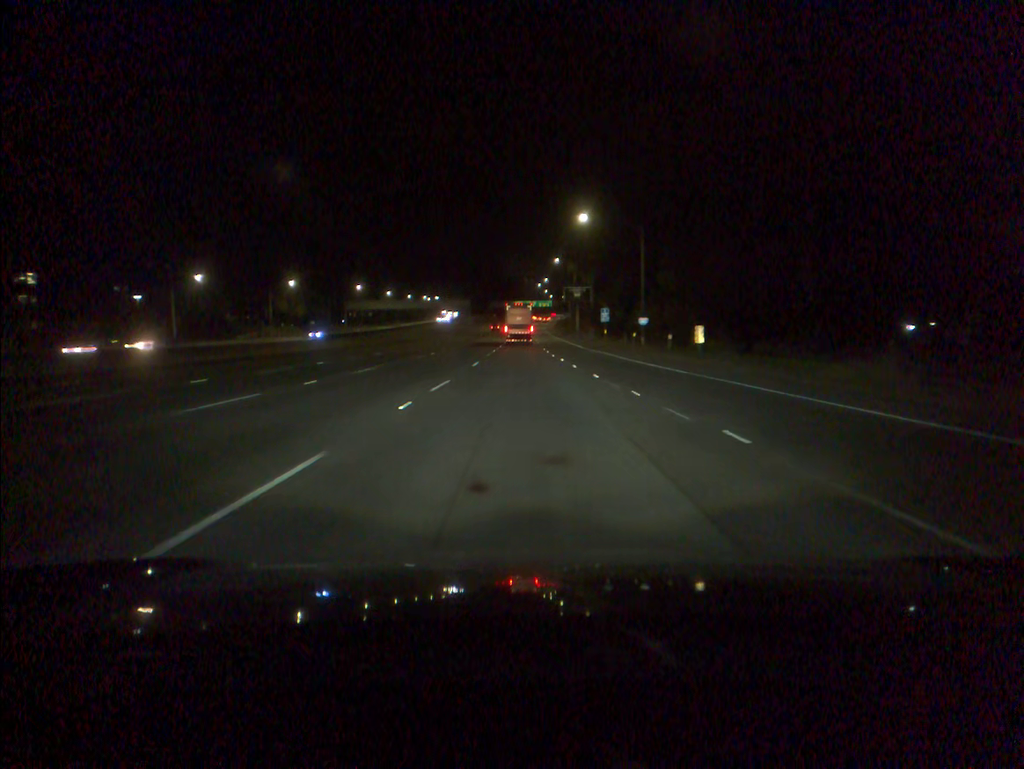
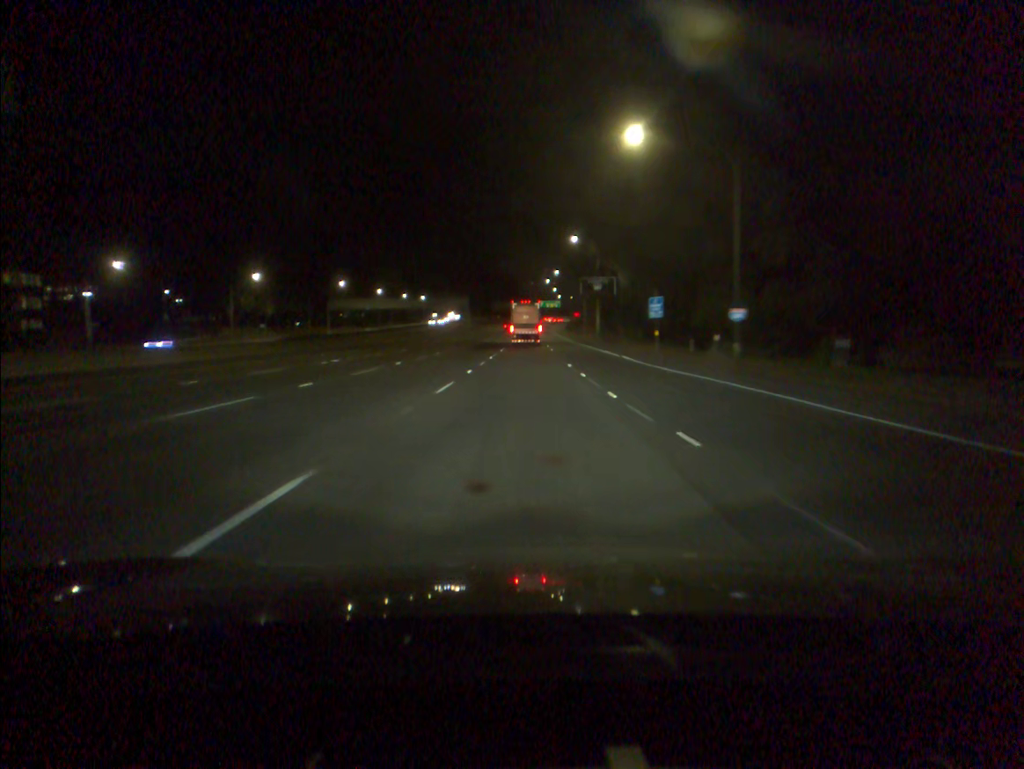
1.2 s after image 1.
(-0.1, +30.5) m; 0°
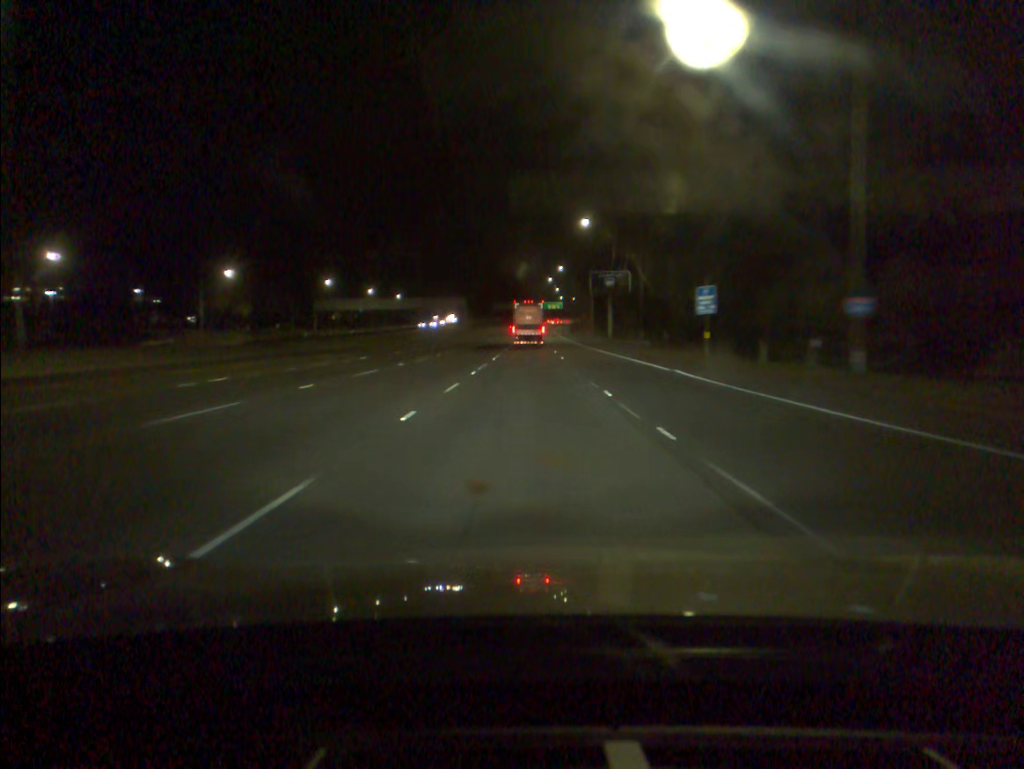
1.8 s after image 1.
(0.0, +15.0) m; 0°
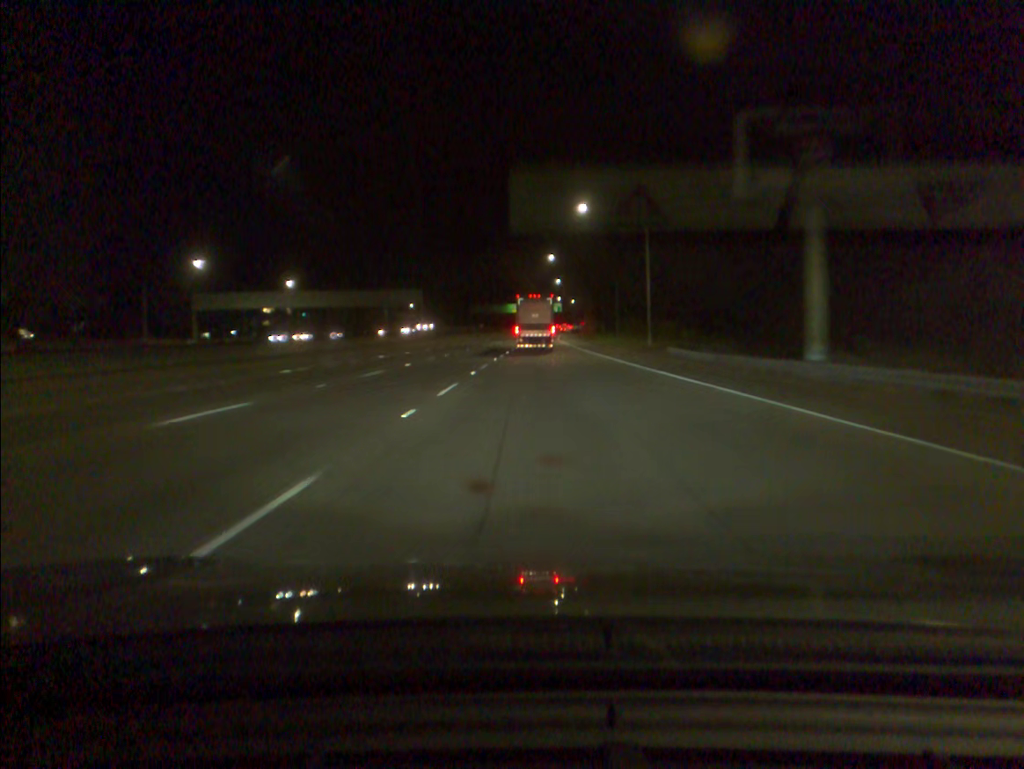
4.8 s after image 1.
(+0.7, +72.2) m; +1°
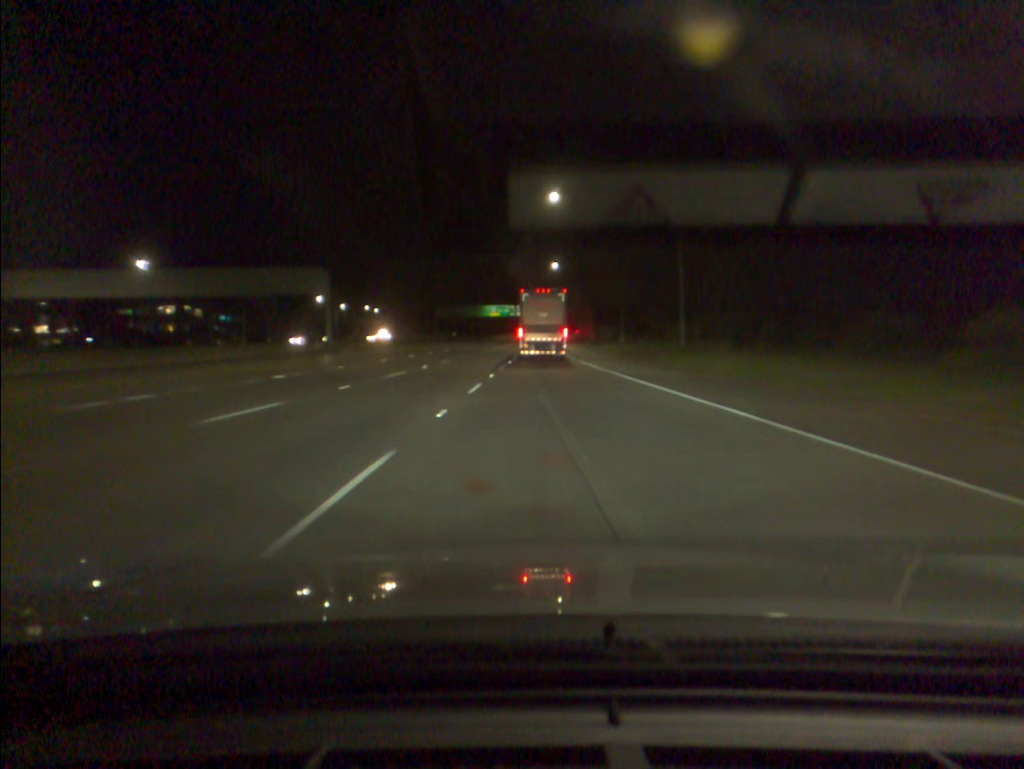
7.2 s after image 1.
(+0.5, +57.3) m; +1°
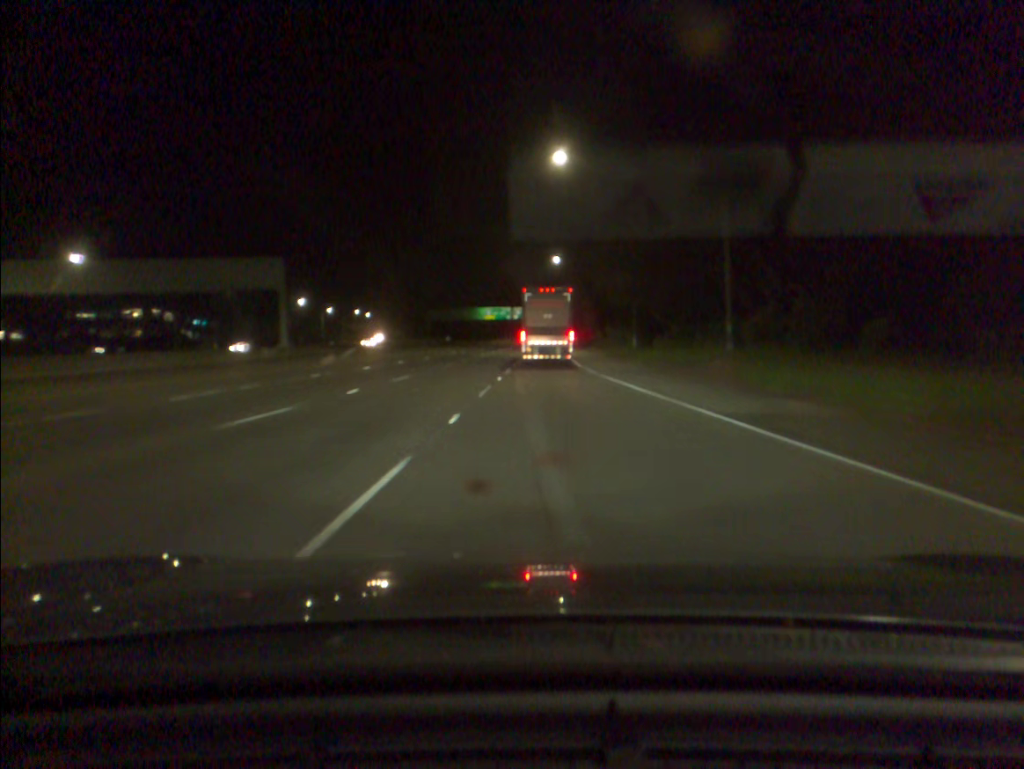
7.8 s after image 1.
(0.0, +14.7) m; 0°
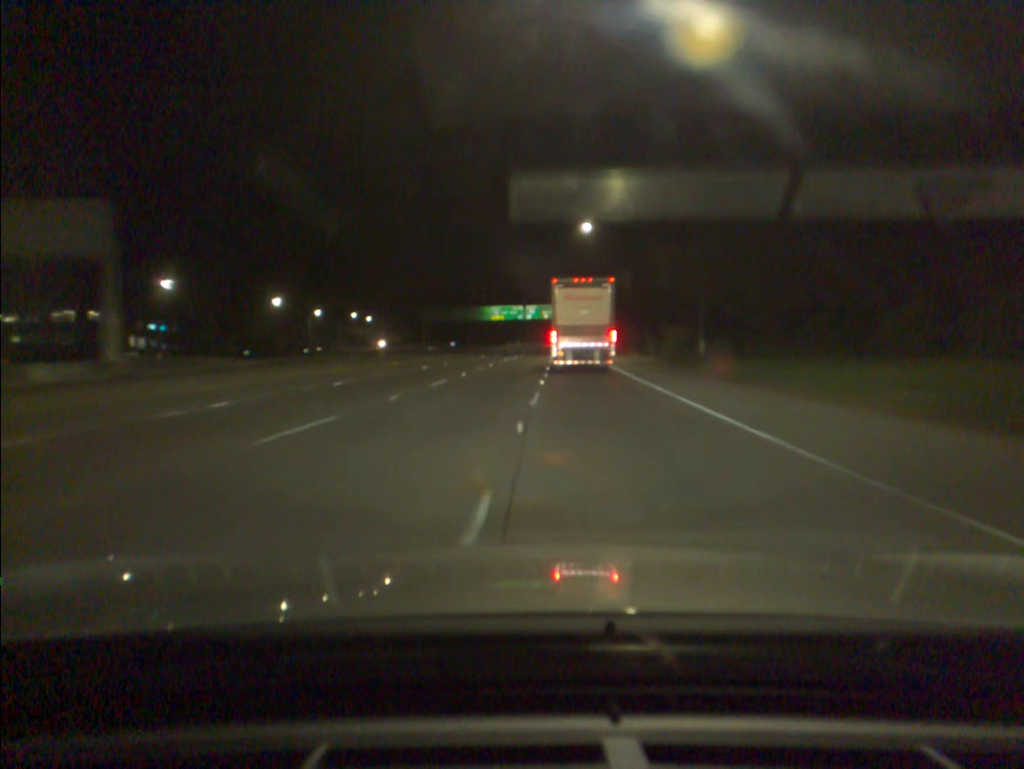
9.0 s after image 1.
(-0.2, +30.4) m; -1°
